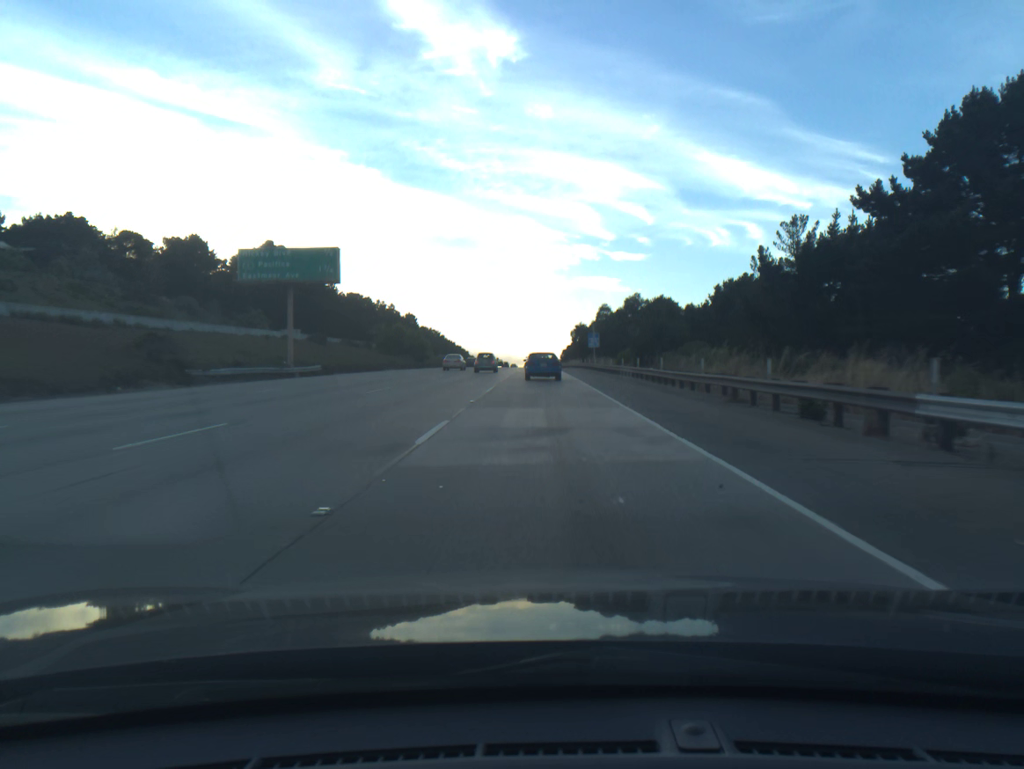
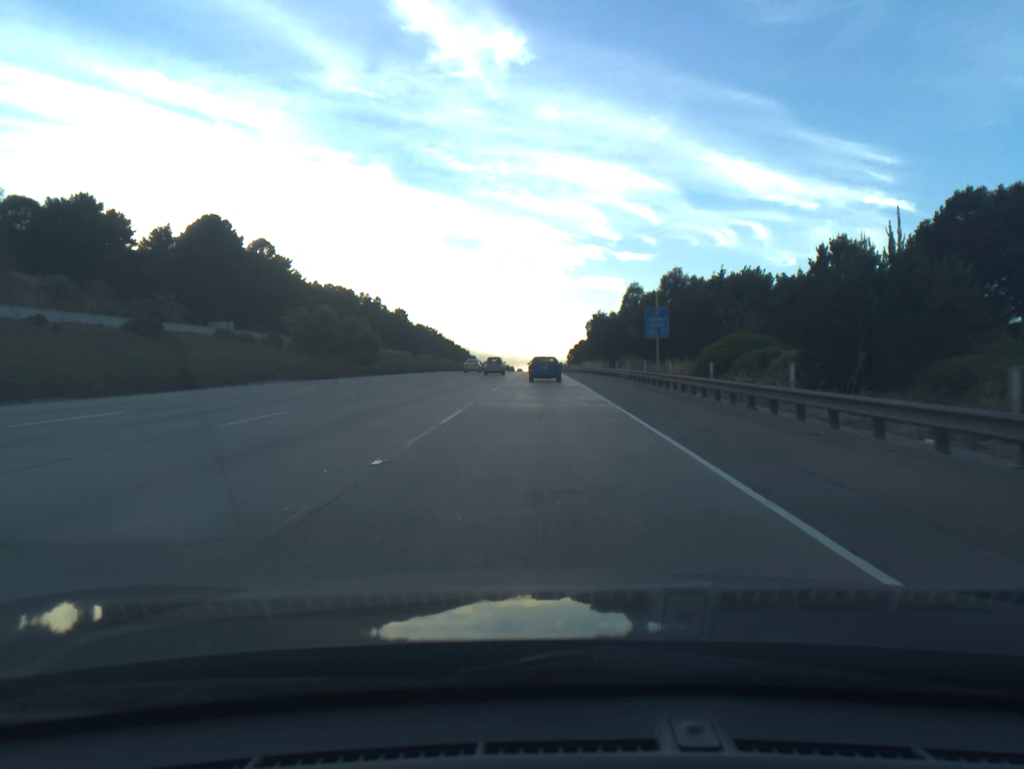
(-0.1, +40.2) m; 0°
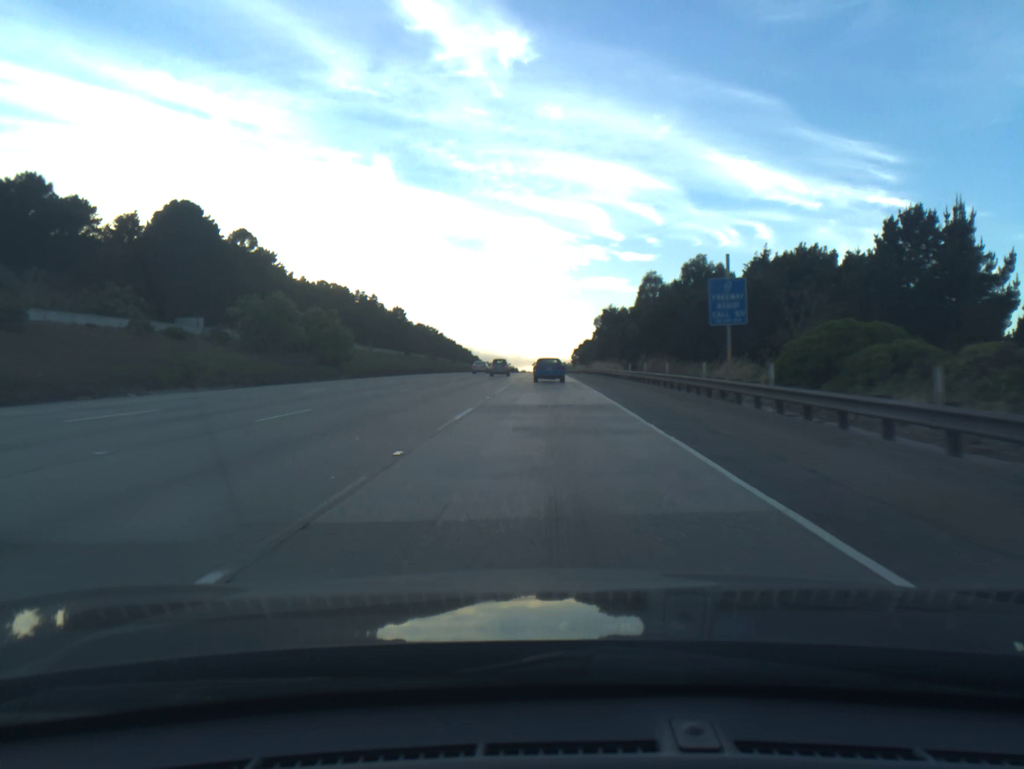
(0.0, +13.5) m; 0°
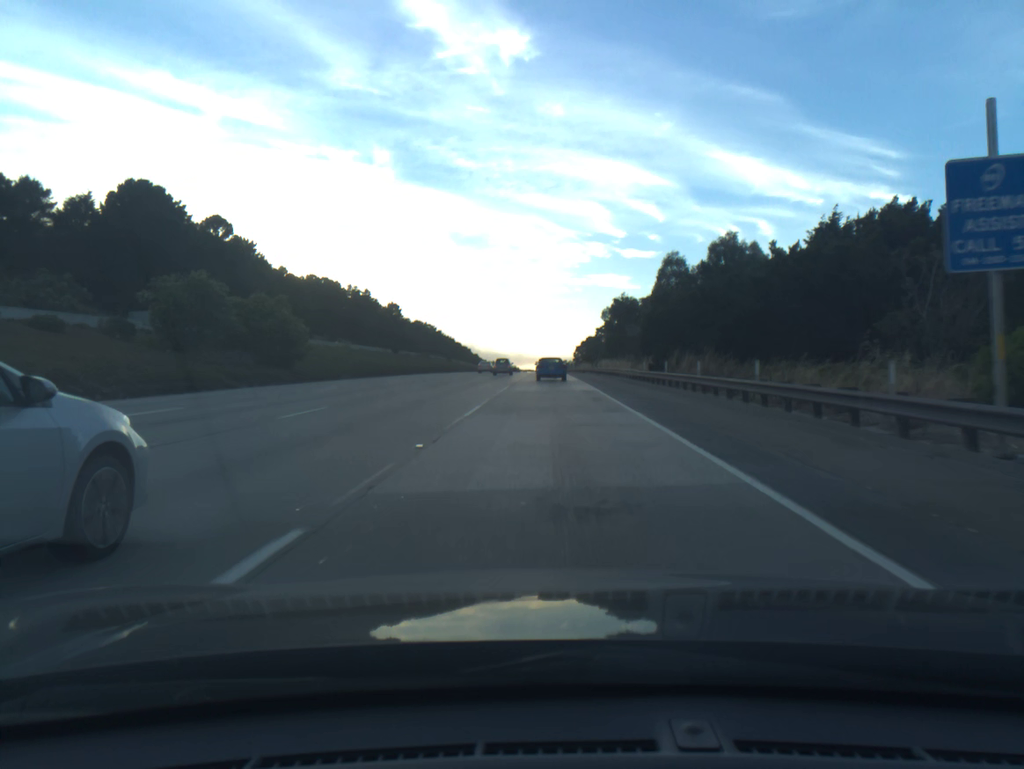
(0.0, +13.6) m; 0°
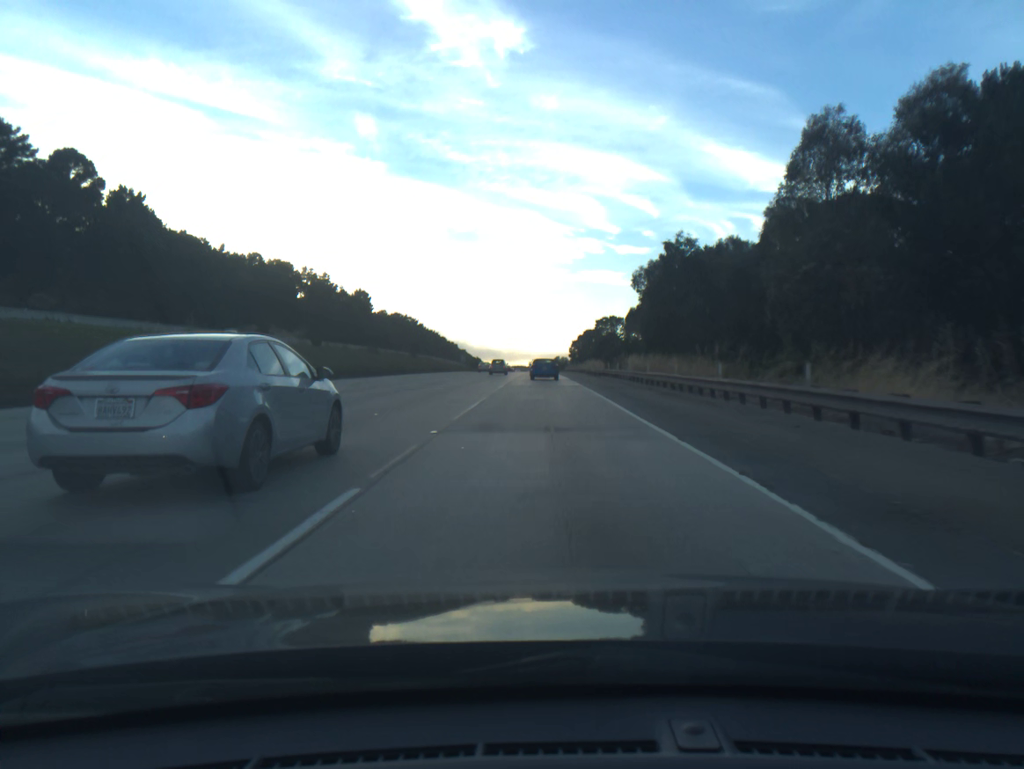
(+0.2, +41.8) m; +1°
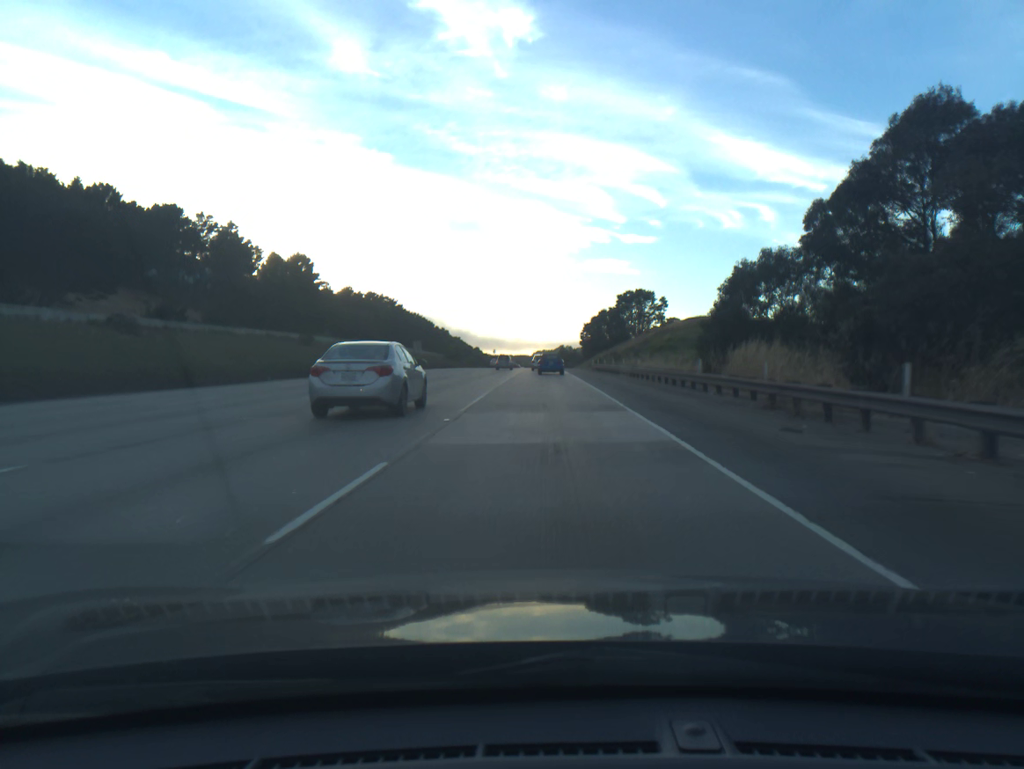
(-0.4, +71.5) m; 0°
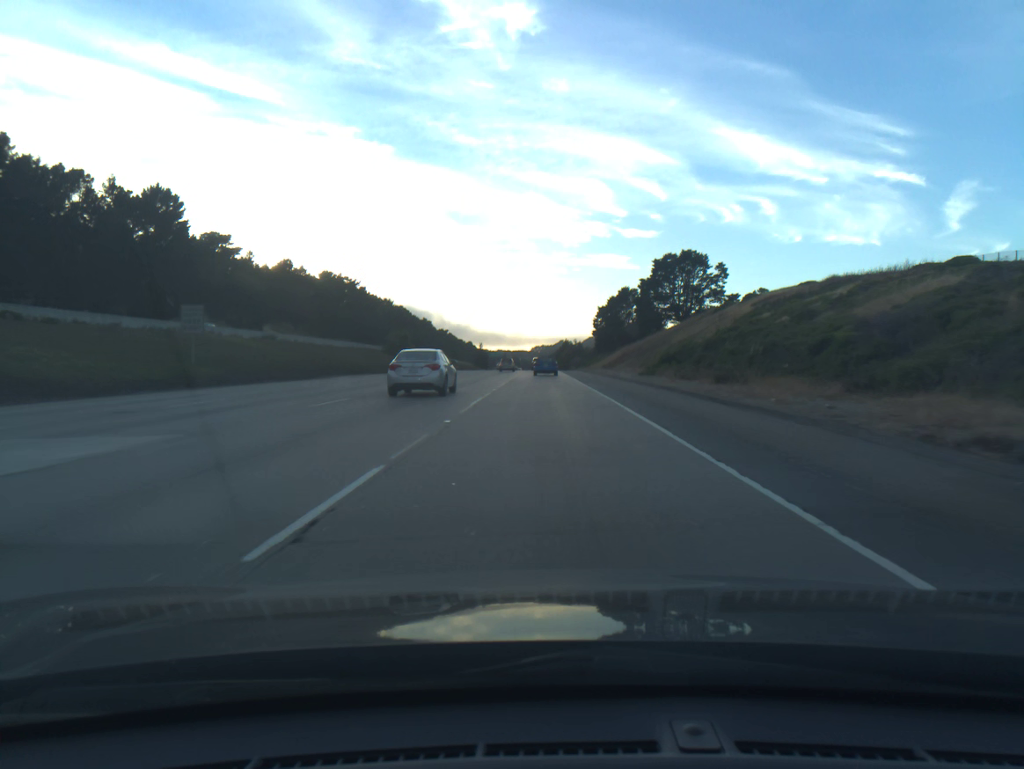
(+0.2, +73.1) m; 0°
